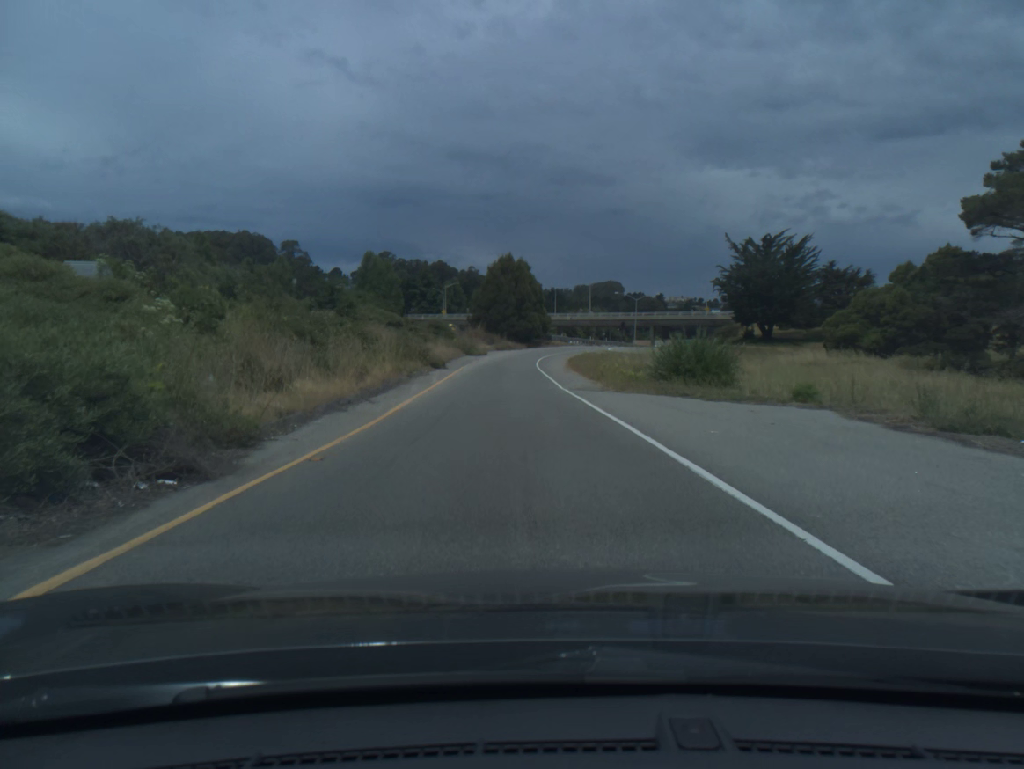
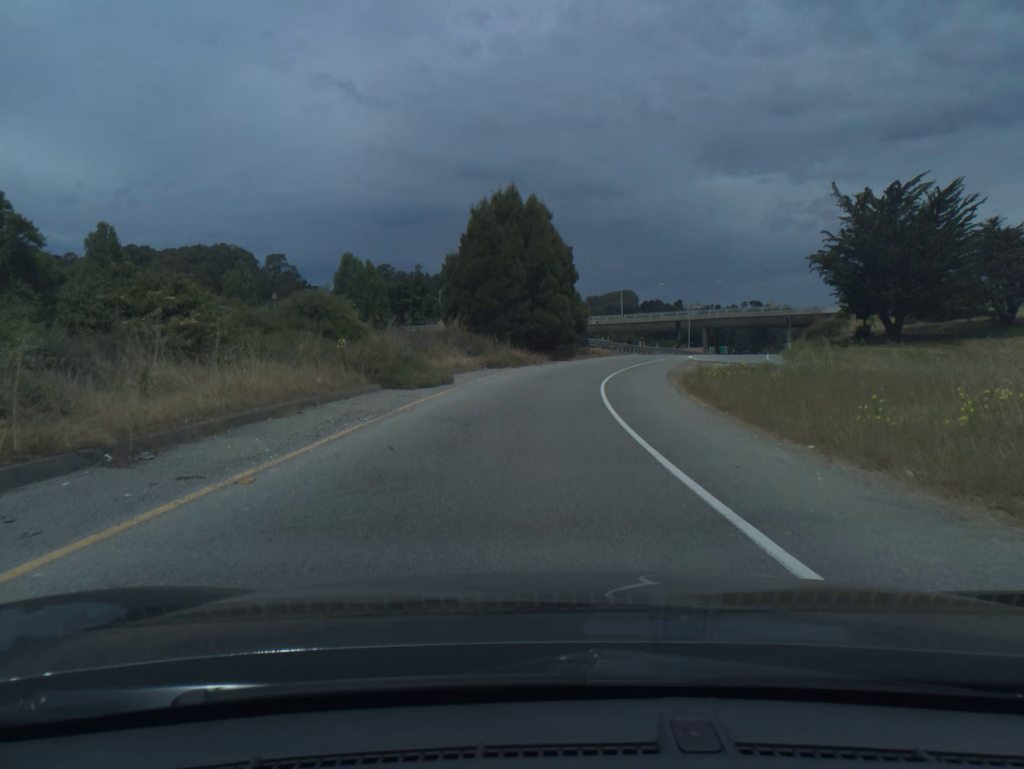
(-1.5, +39.3) m; -1°
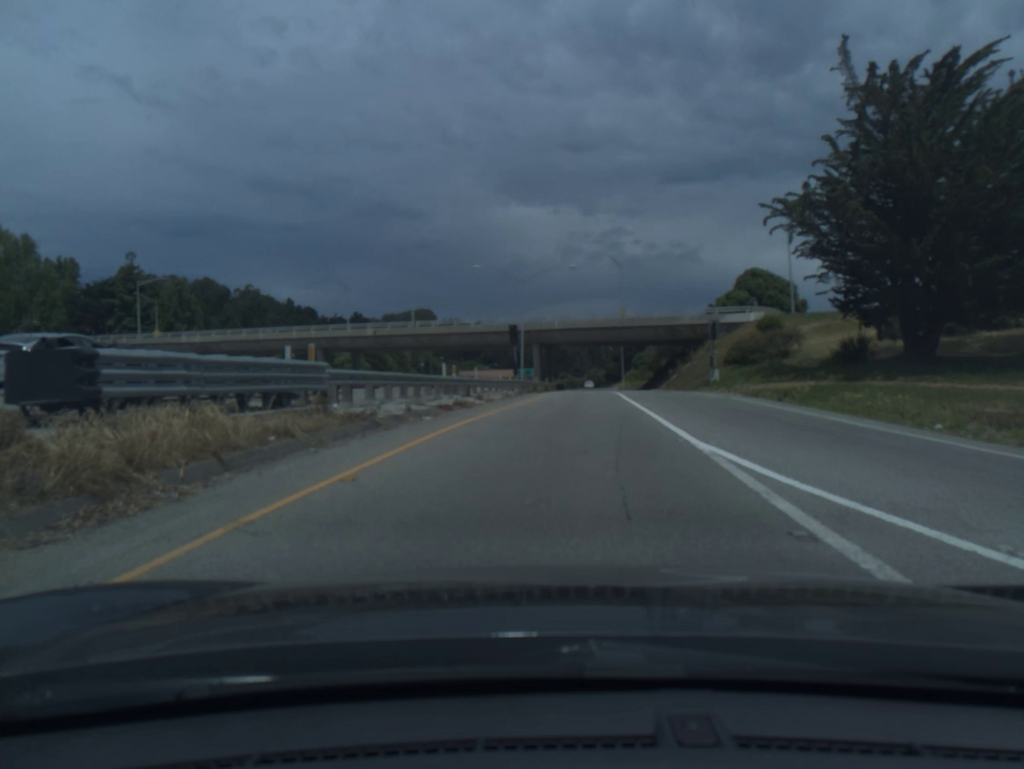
(+5.7, +49.6) m; +14°
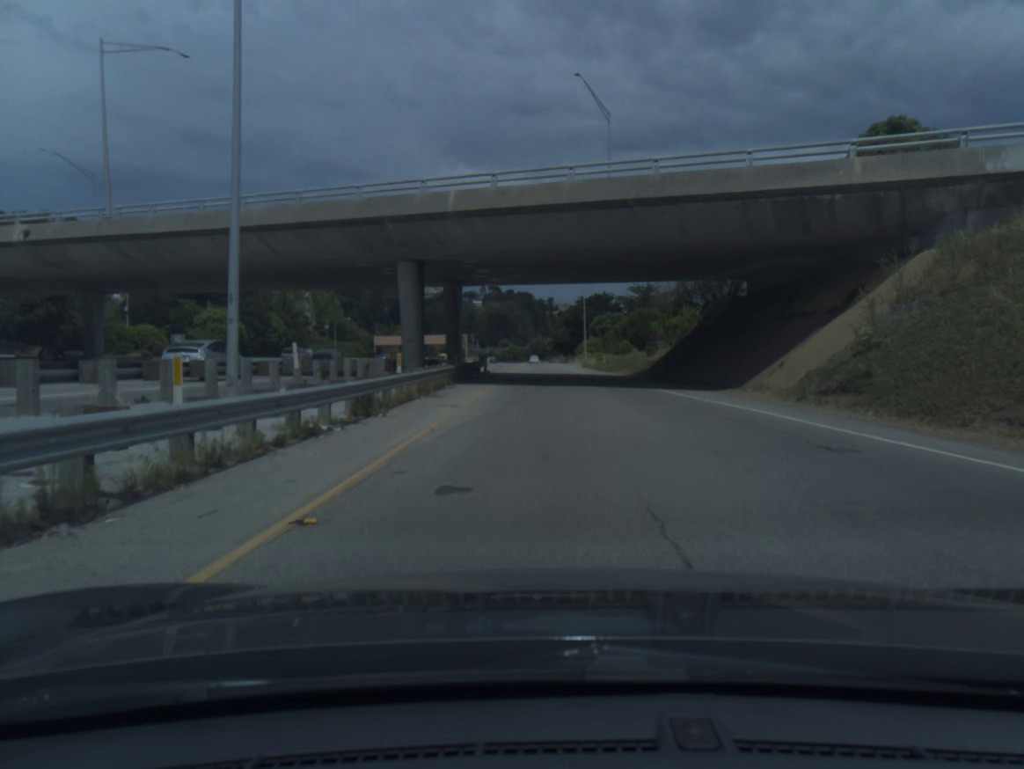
(+3.0, +52.4) m; +4°
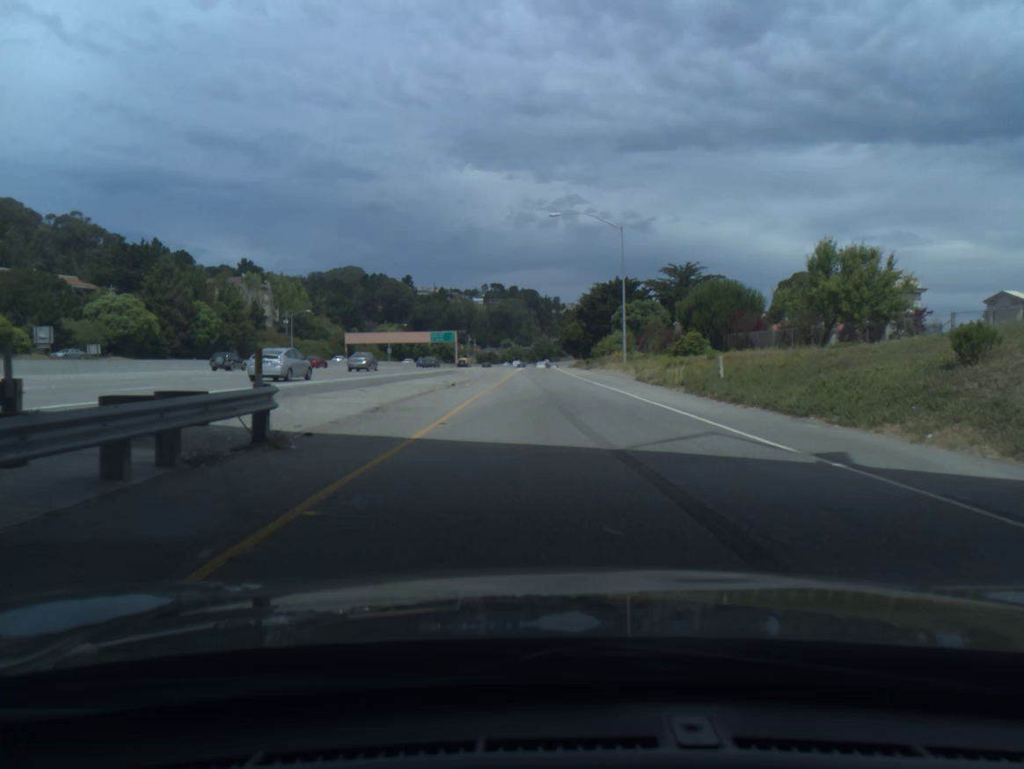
(-0.2, +43.1) m; 0°
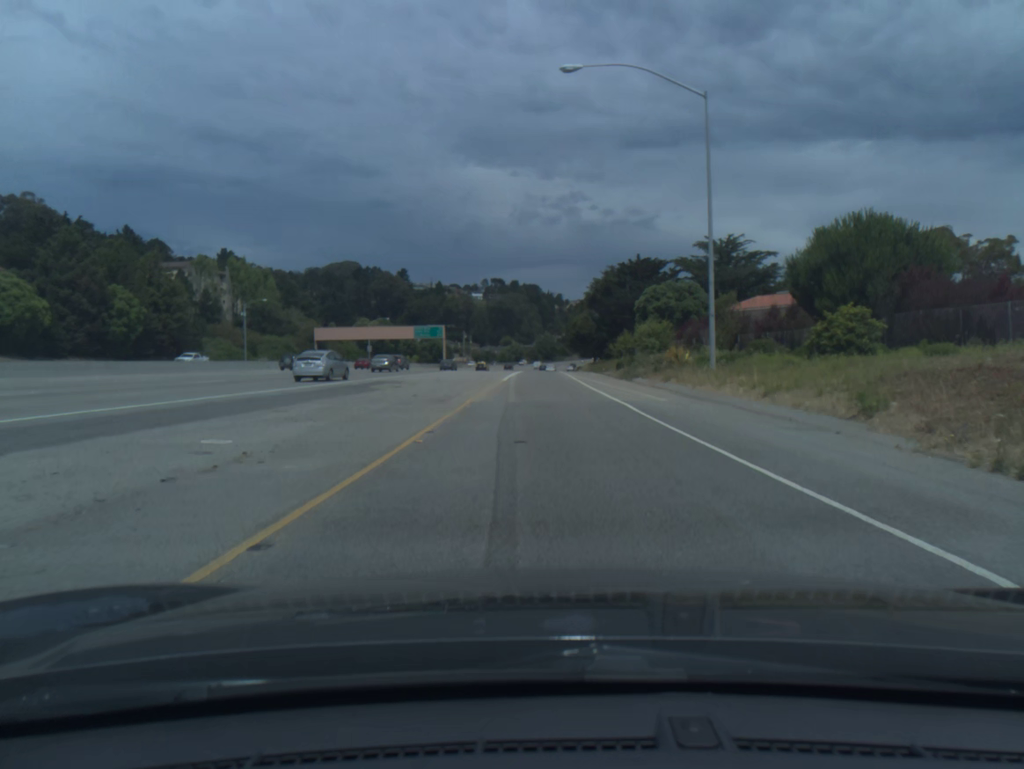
(-0.1, +30.5) m; 0°
